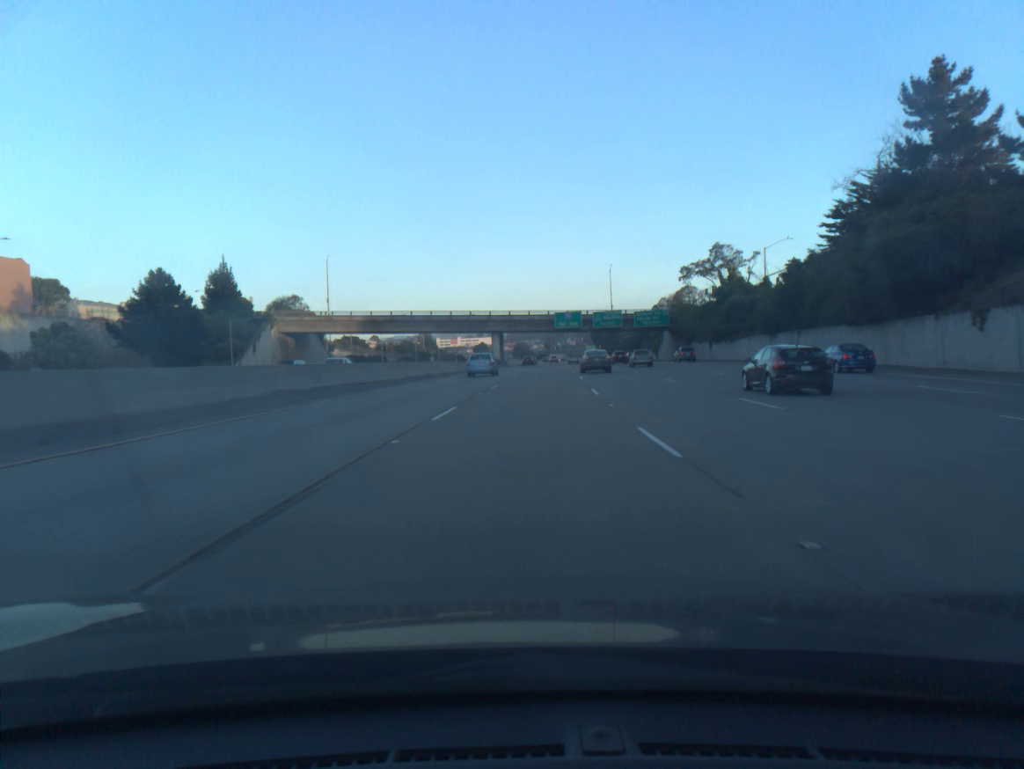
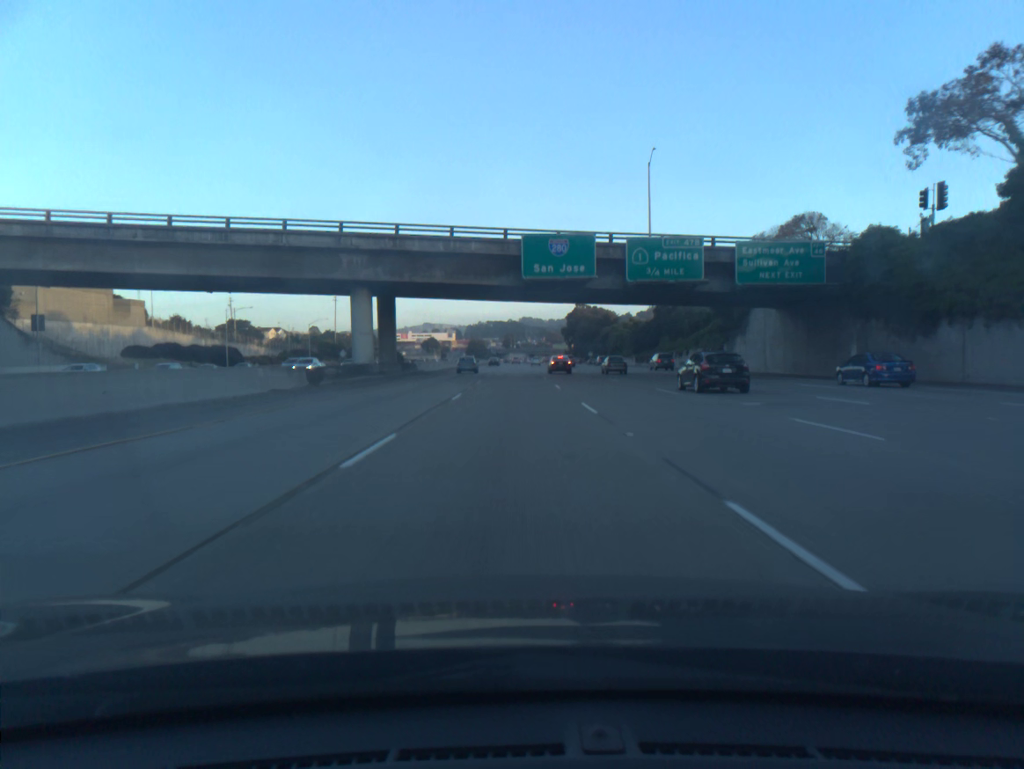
(+3.3, +79.5) m; +3°
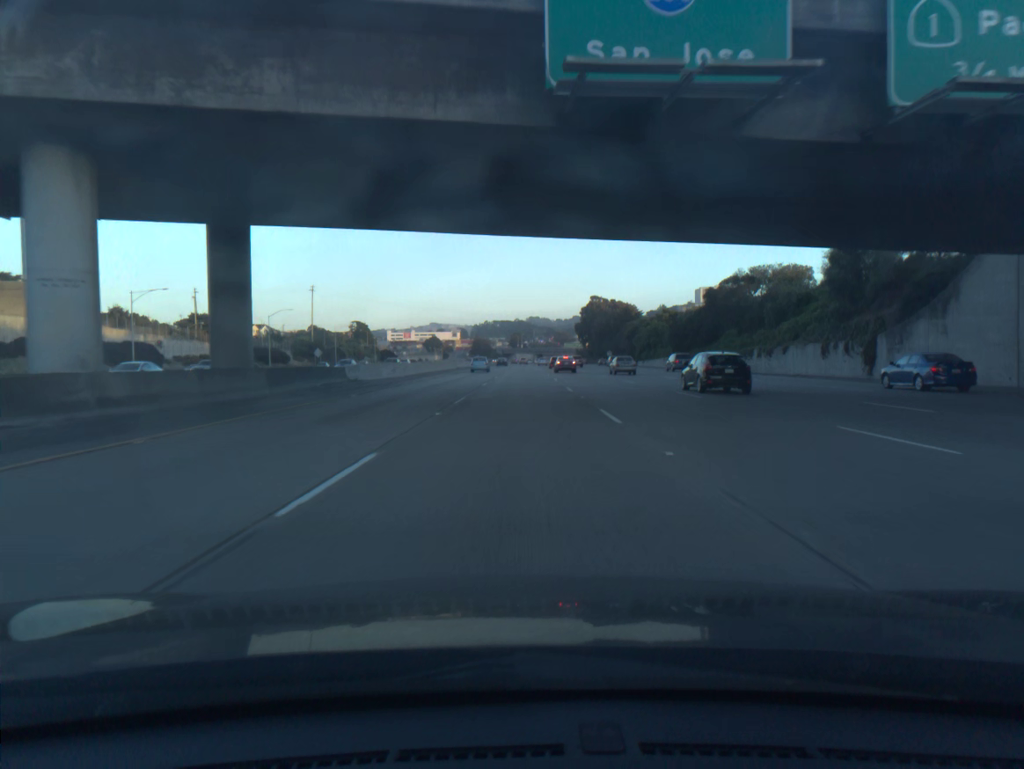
(-0.1, +32.0) m; 0°
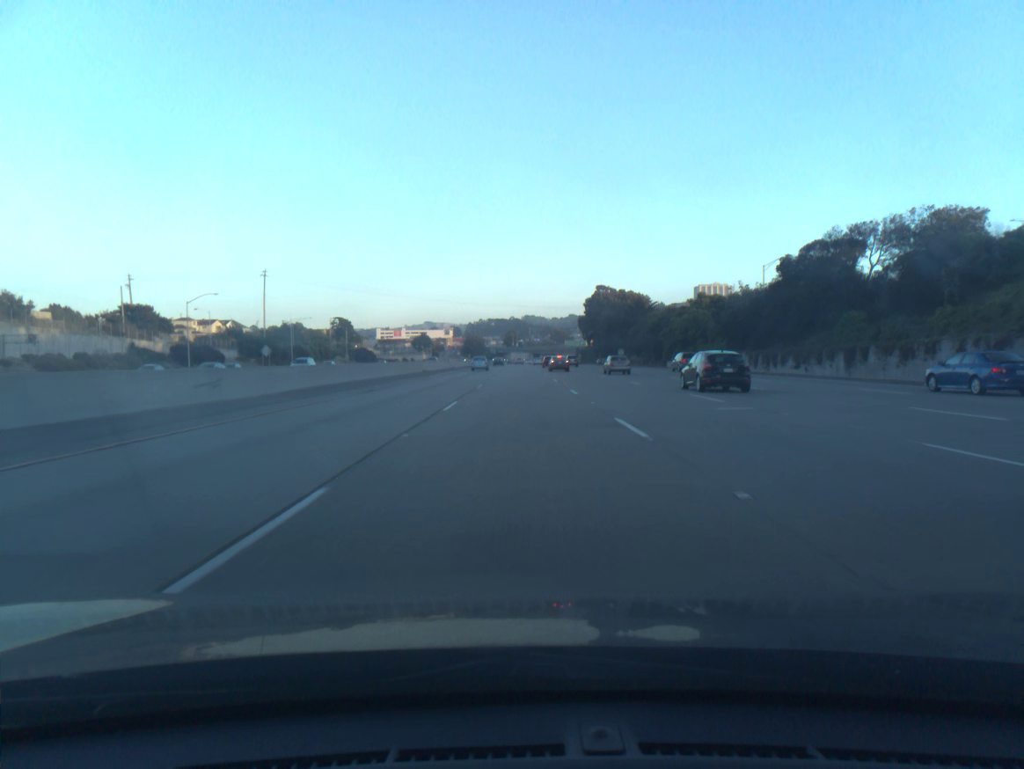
(+0.1, +32.1) m; 0°
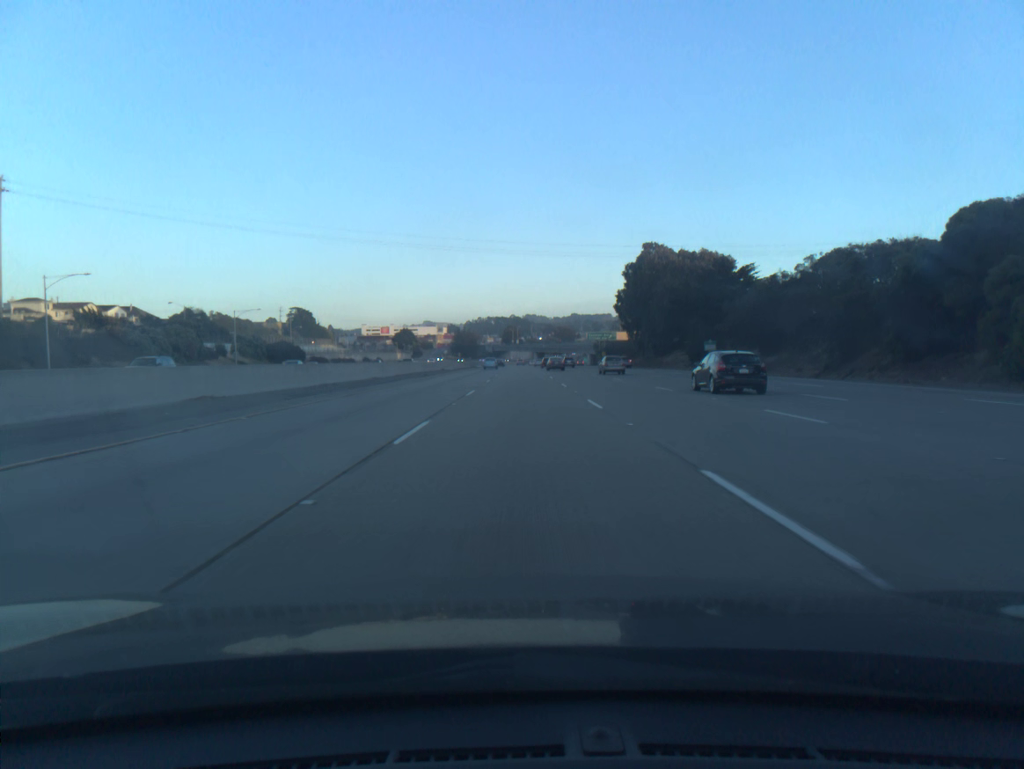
(+0.1, +80.2) m; 0°
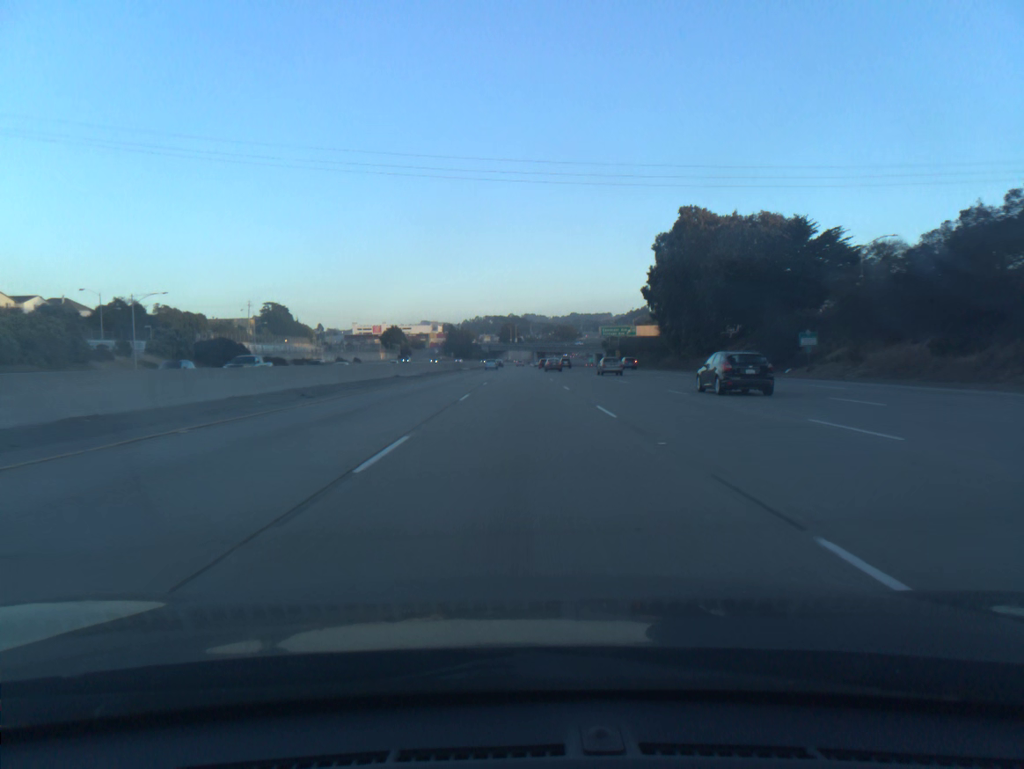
(0.0, +32.0) m; 0°
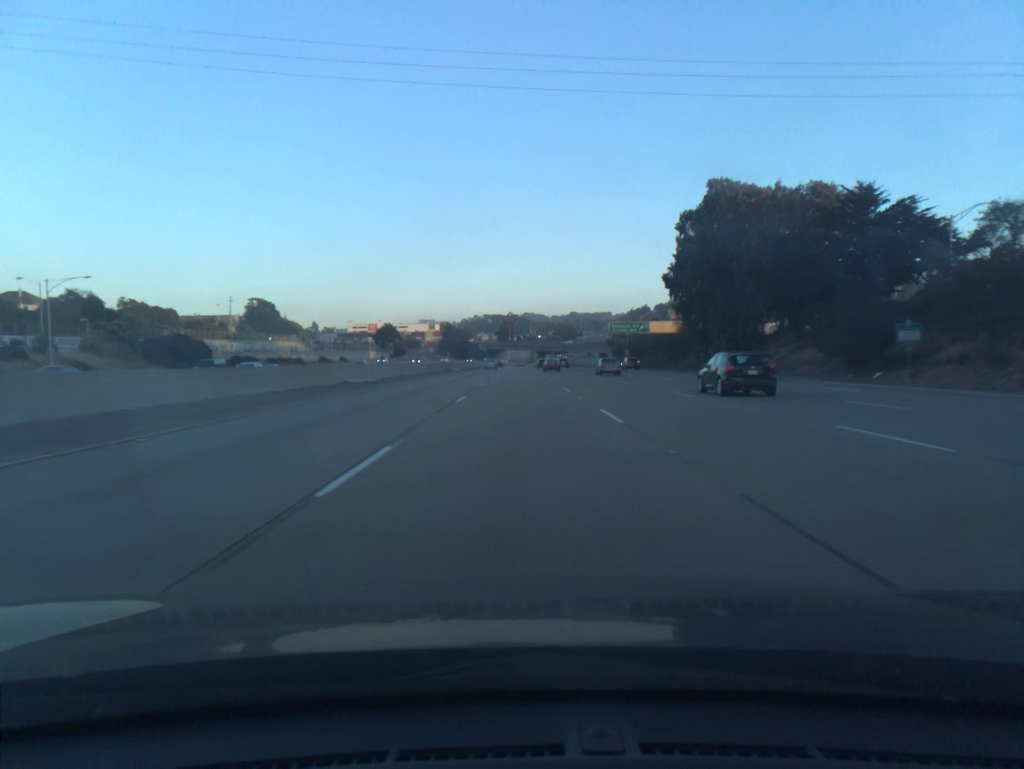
(0.0, +16.0) m; 0°
